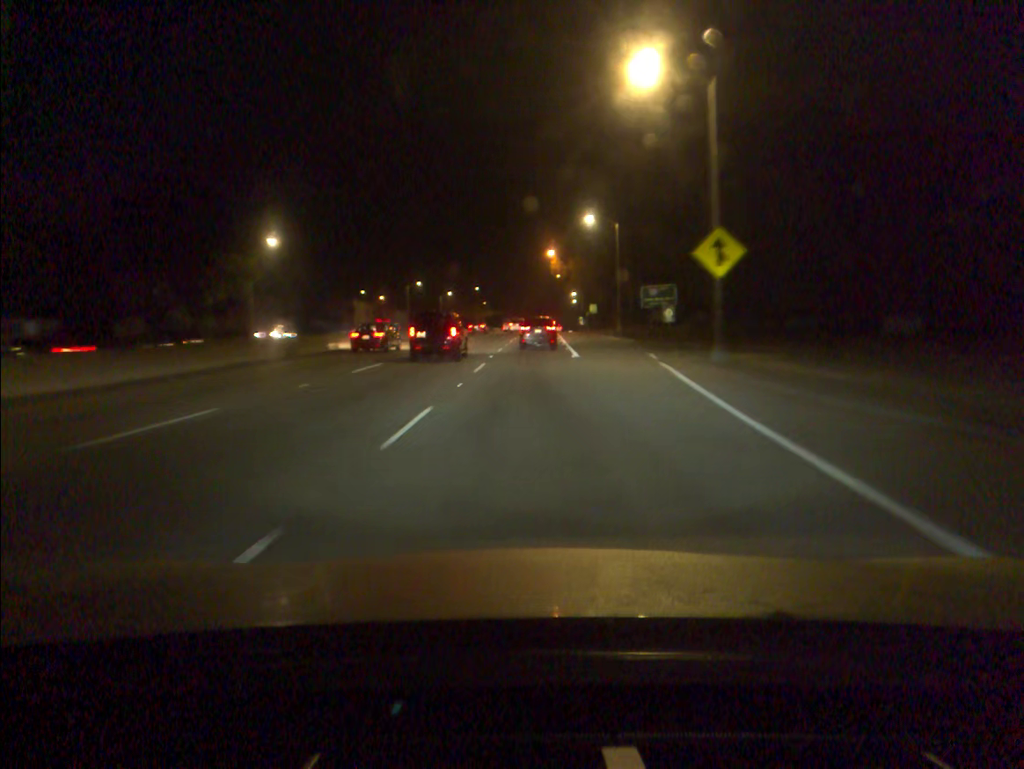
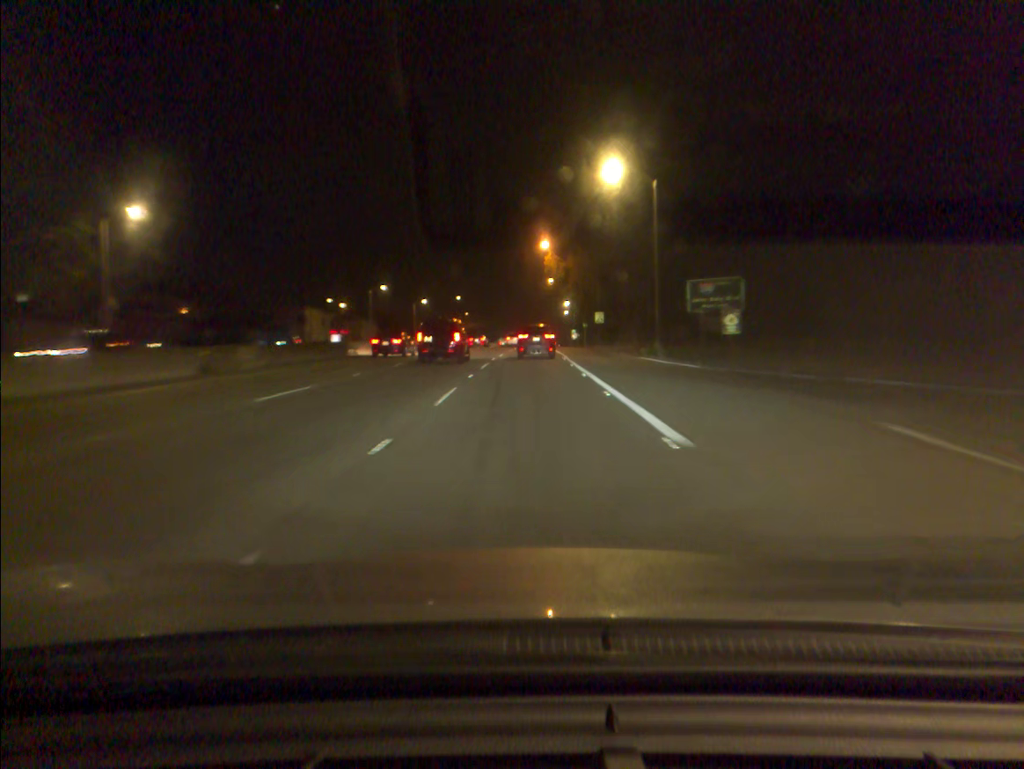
(+0.2, +24.1) m; +1°
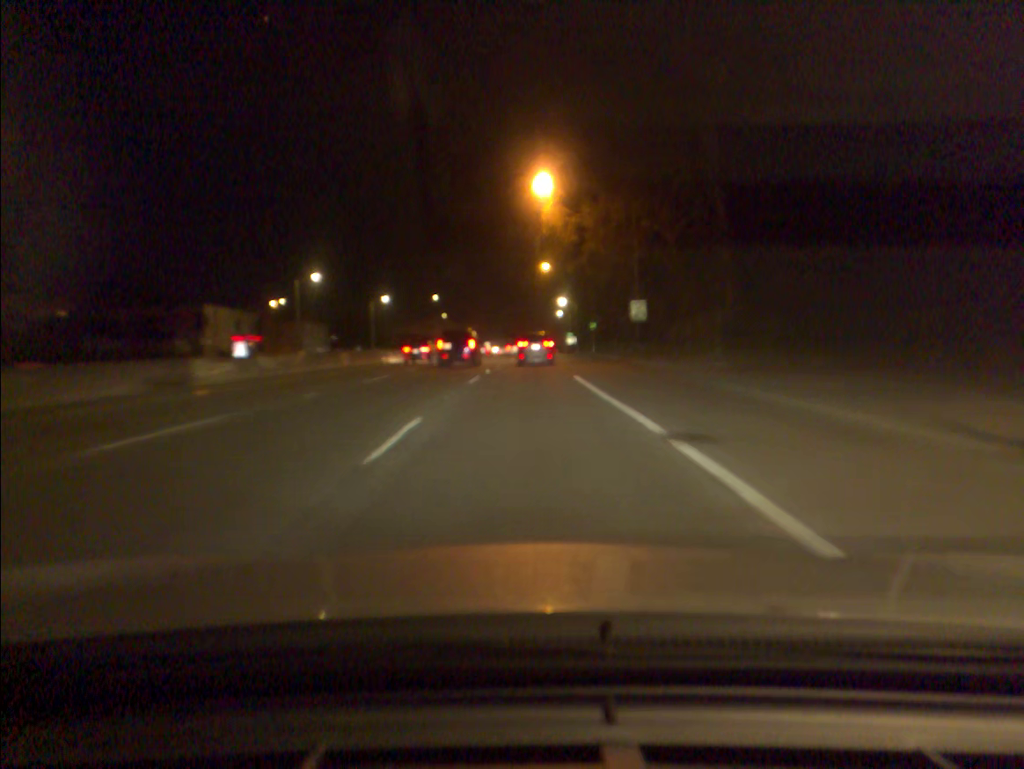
(+0.3, +35.7) m; +1°
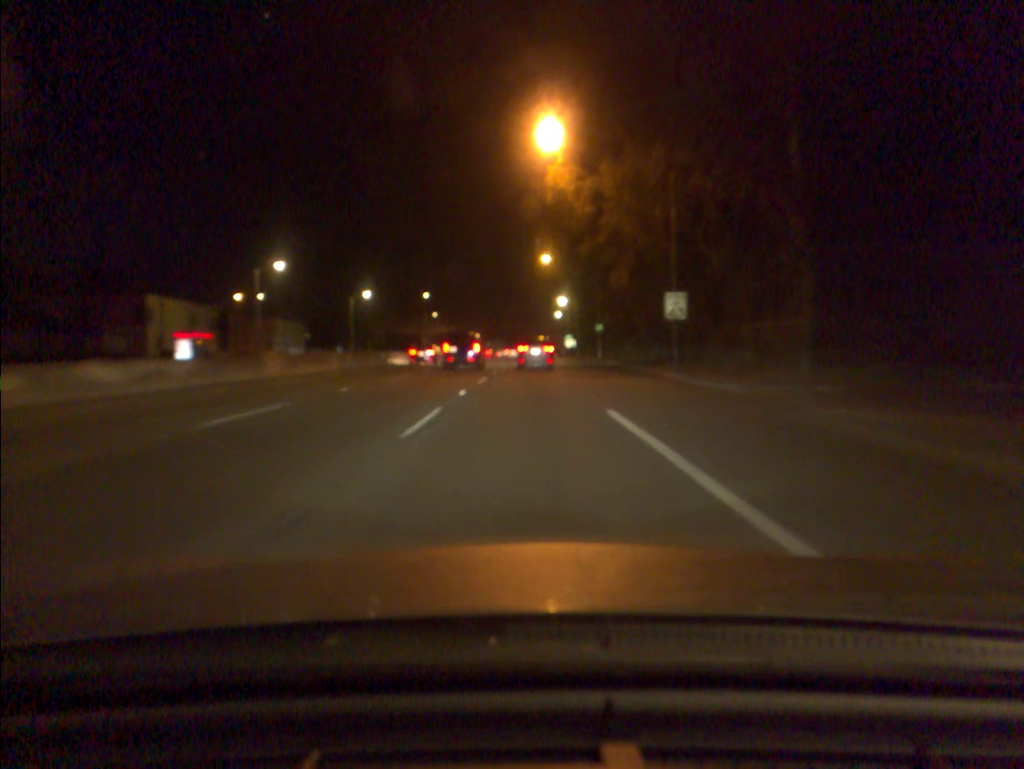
(0.0, +11.8) m; 0°
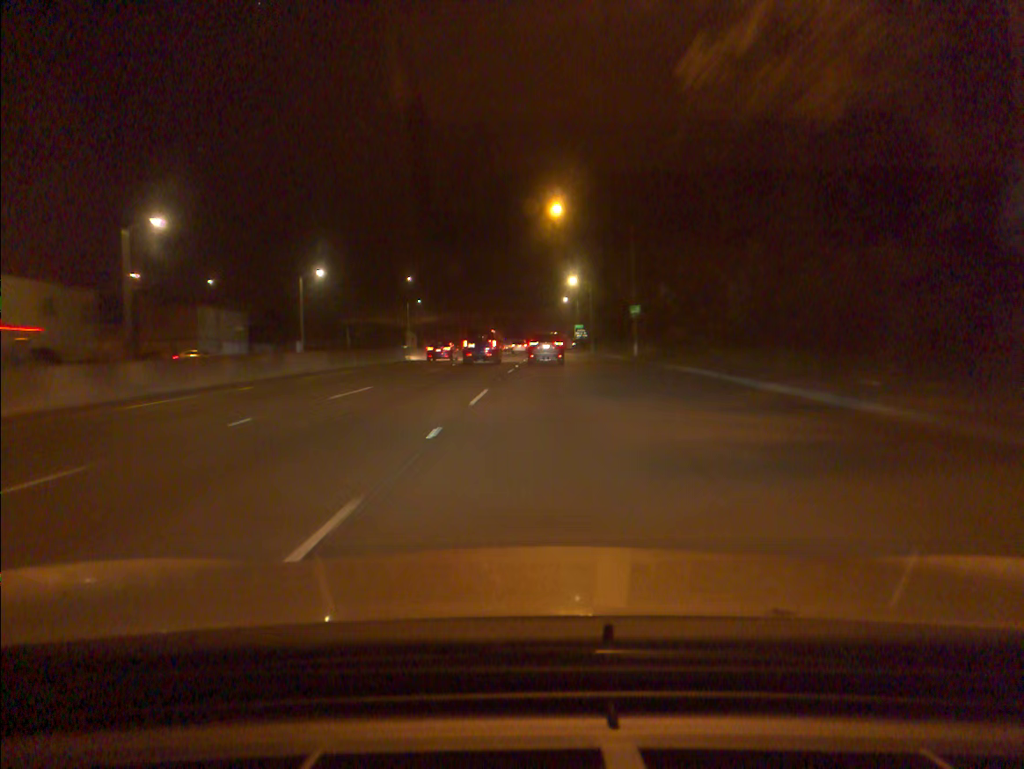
(+0.1, +23.6) m; 0°
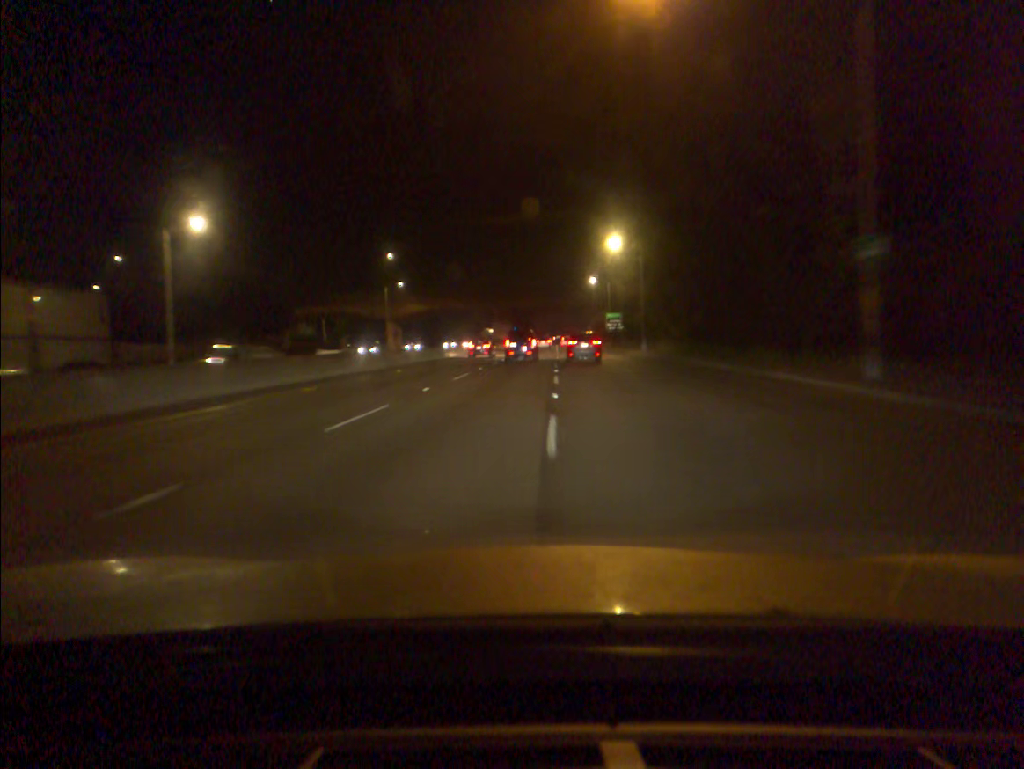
(-0.3, +35.8) m; -1°
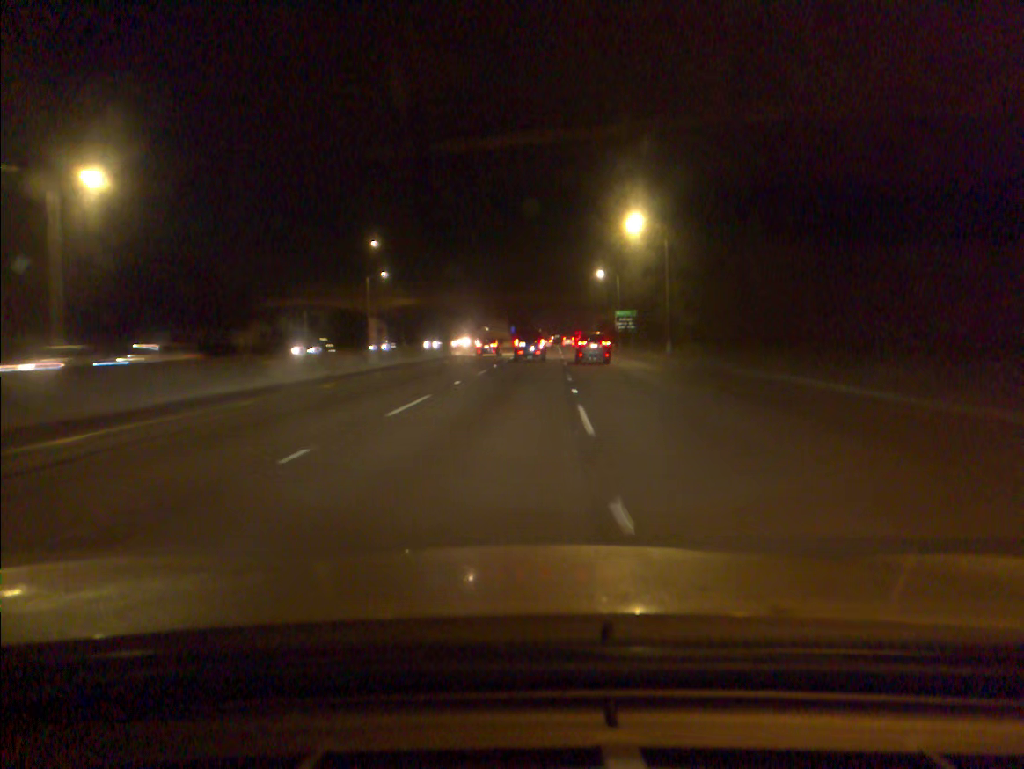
(0.0, +12.1) m; 0°
